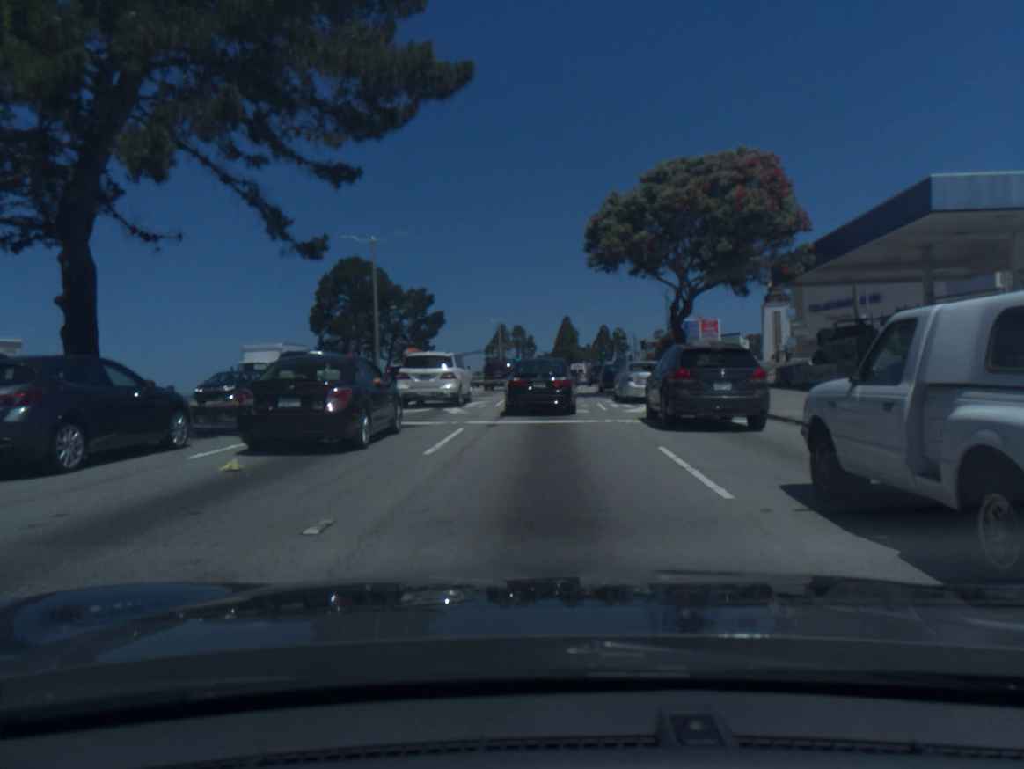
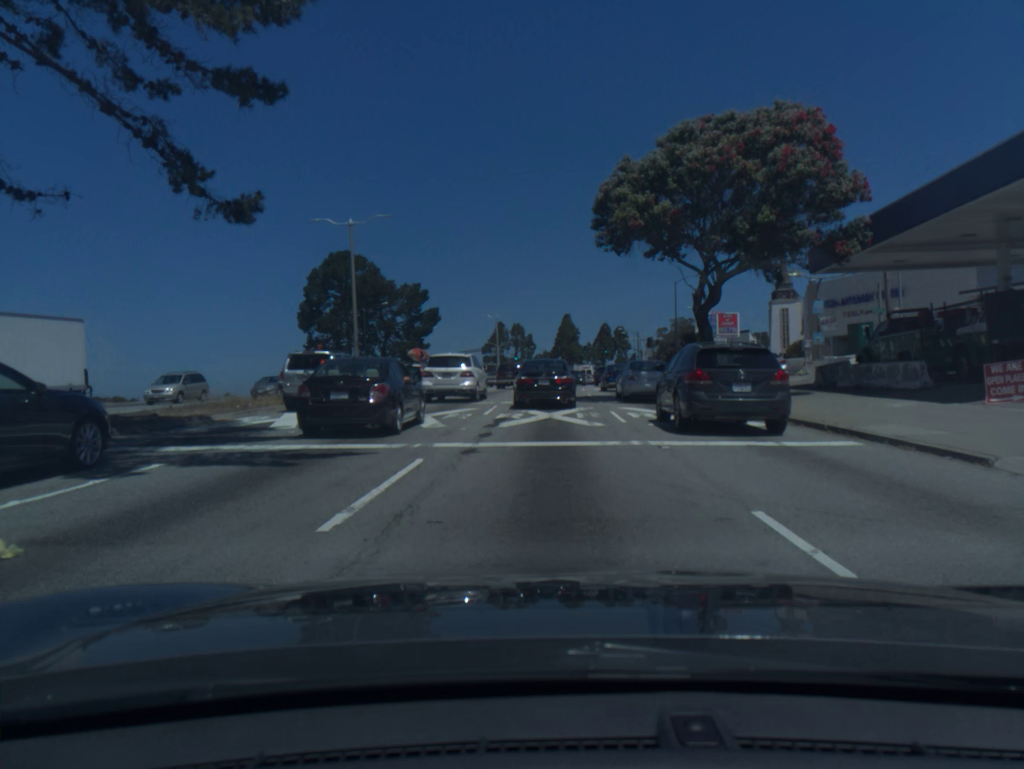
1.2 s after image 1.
(0.0, +5.0) m; 0°
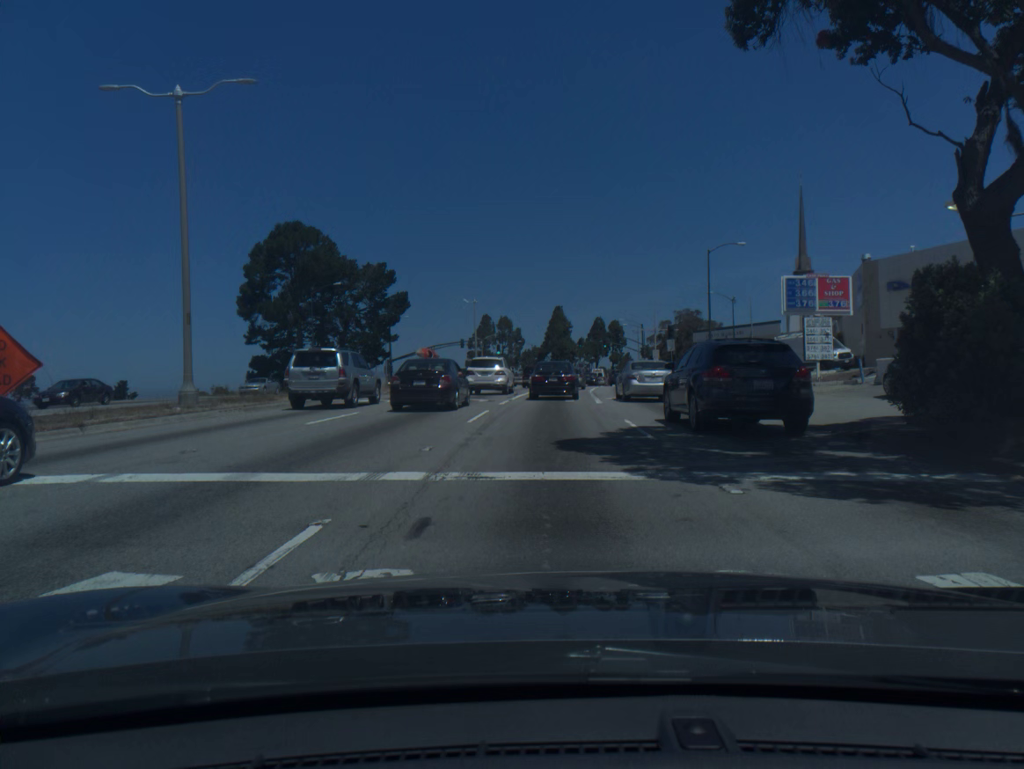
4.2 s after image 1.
(0.0, +18.8) m; +1°
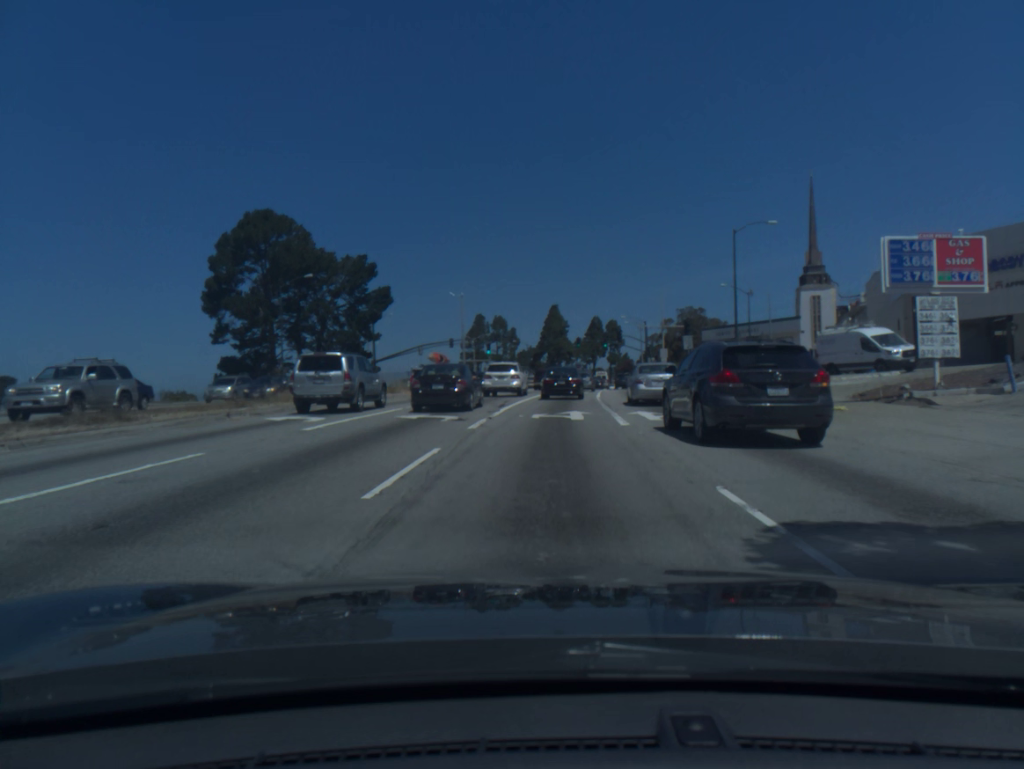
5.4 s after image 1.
(0.0, +9.2) m; 0°
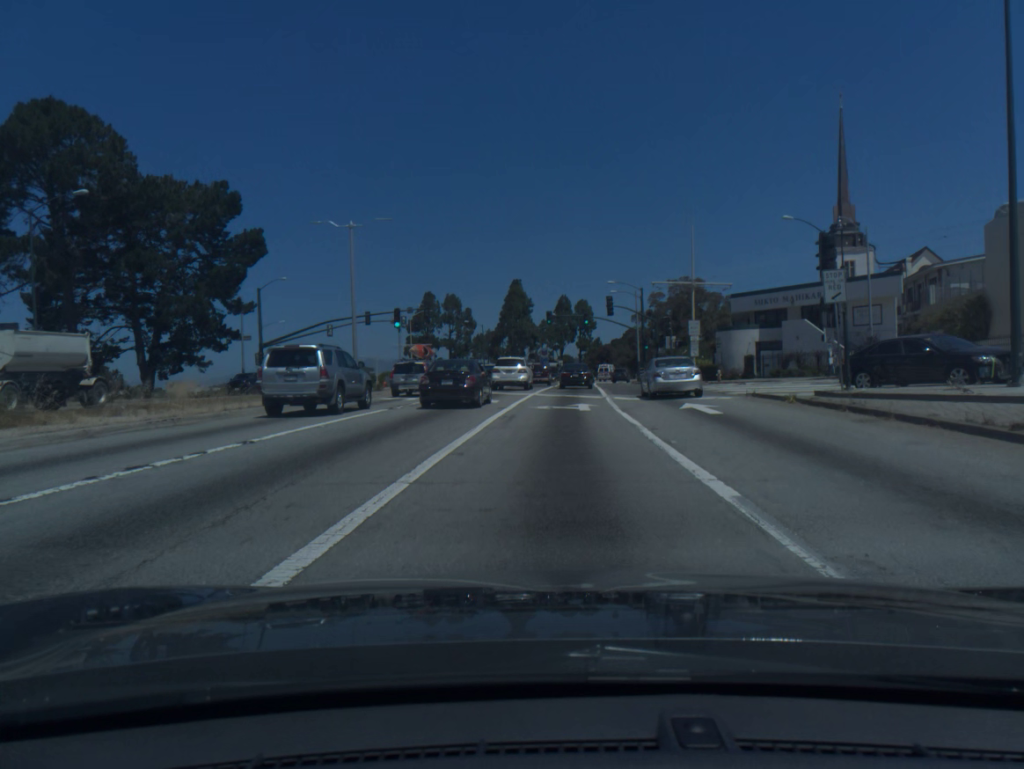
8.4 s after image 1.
(+0.7, +30.7) m; +3°
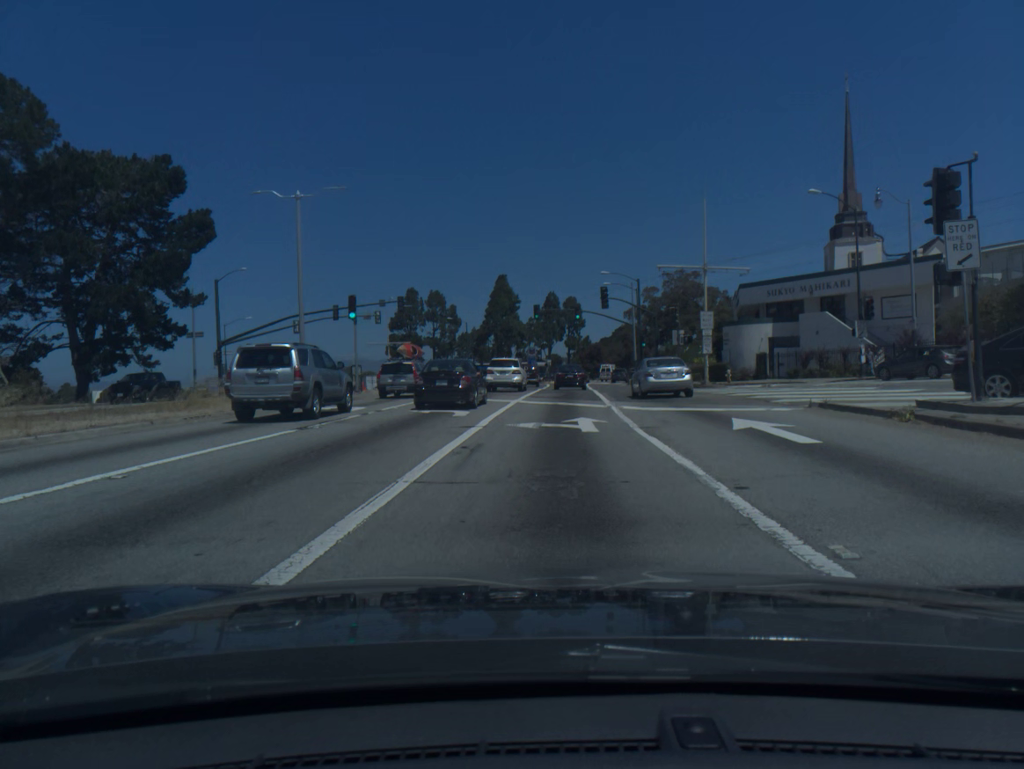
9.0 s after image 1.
(0.0, +7.1) m; +1°
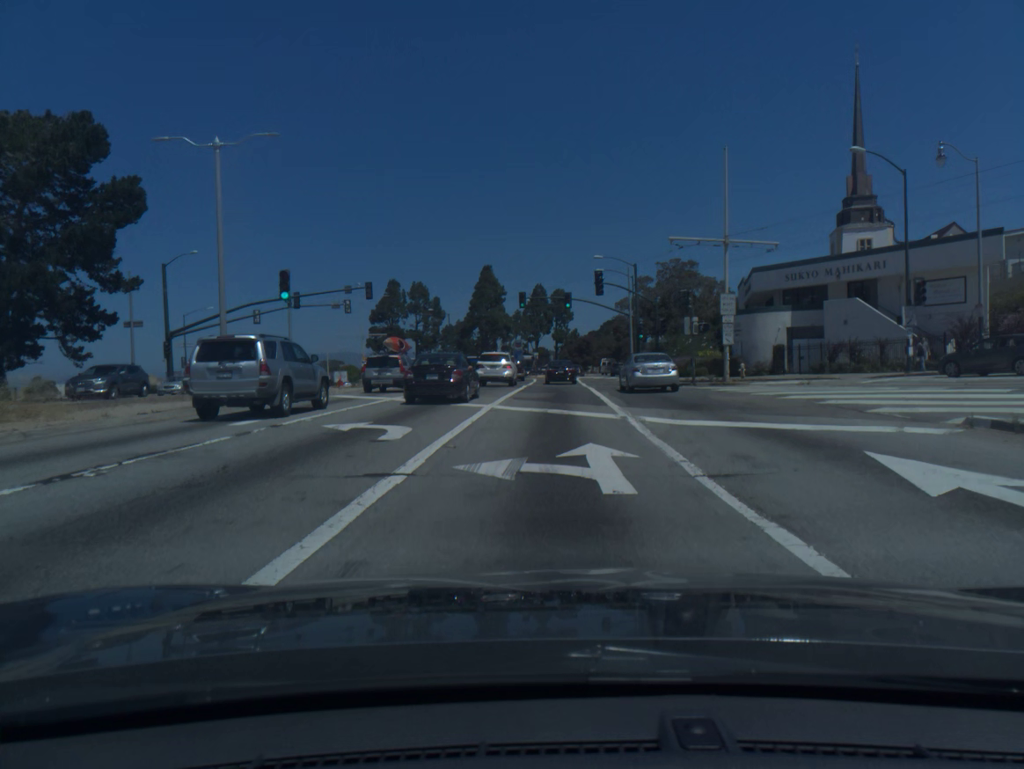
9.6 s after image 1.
(+0.1, +7.4) m; +1°
